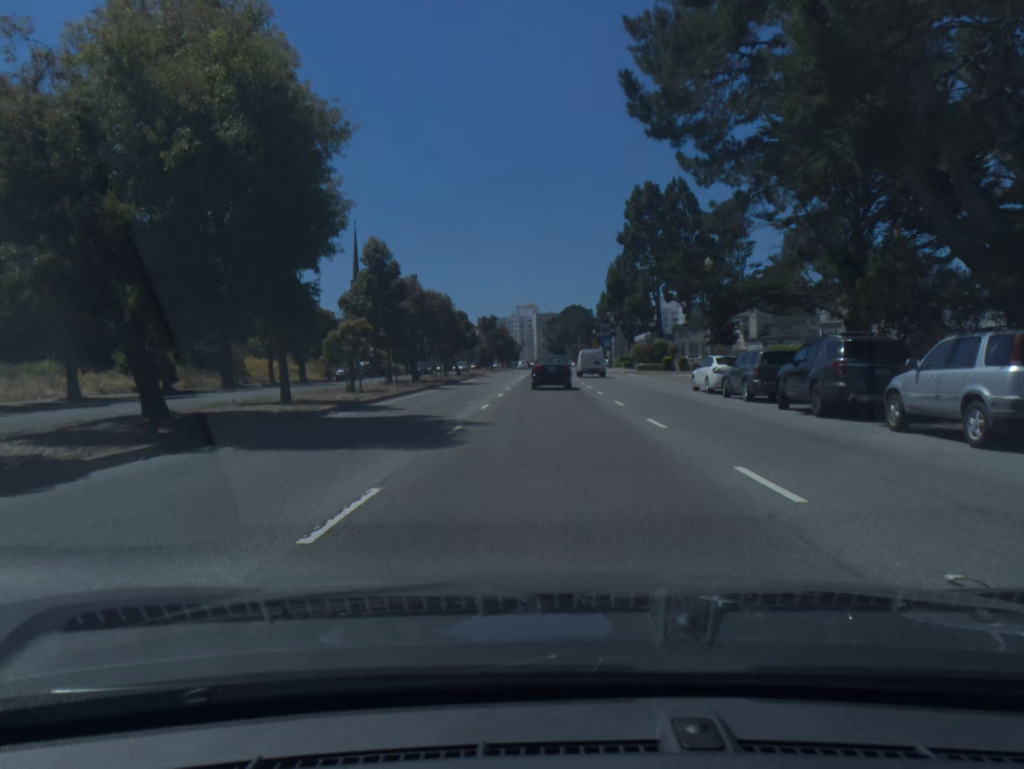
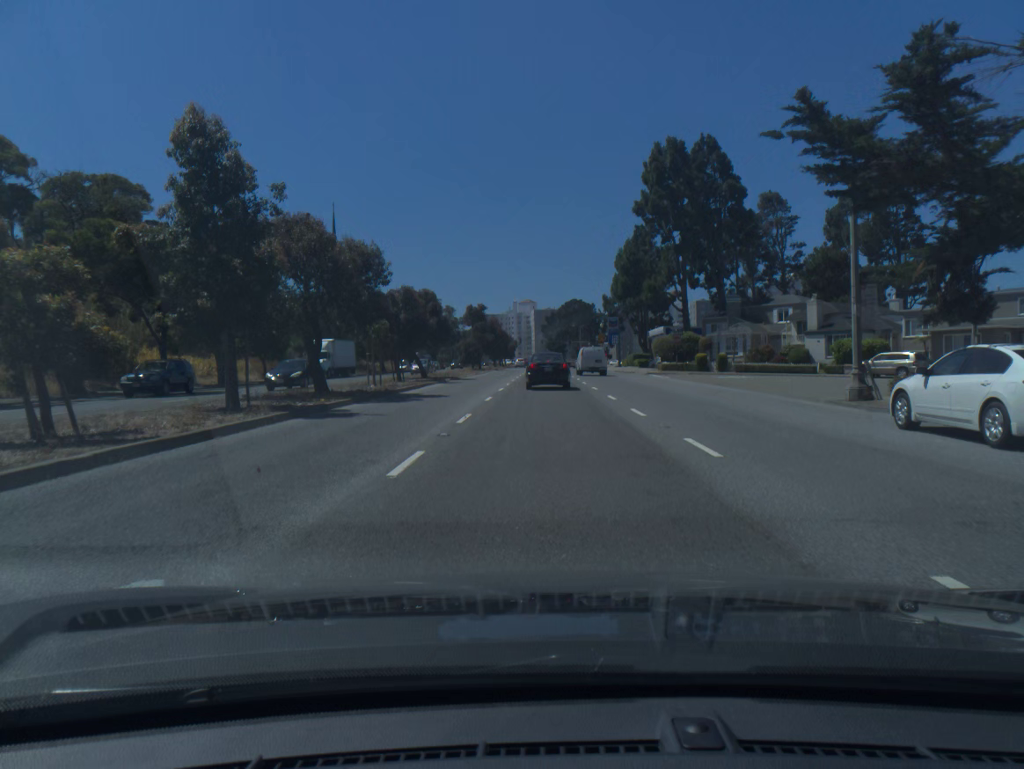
(0.0, +19.2) m; 0°
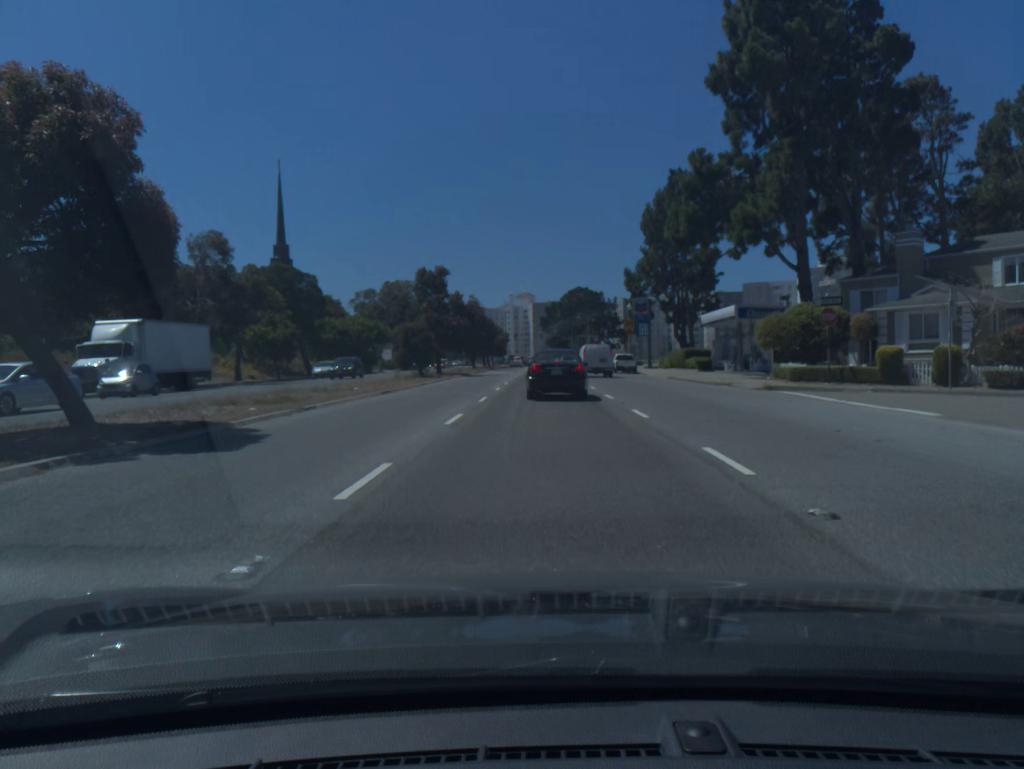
(+0.1, +36.9) m; 0°
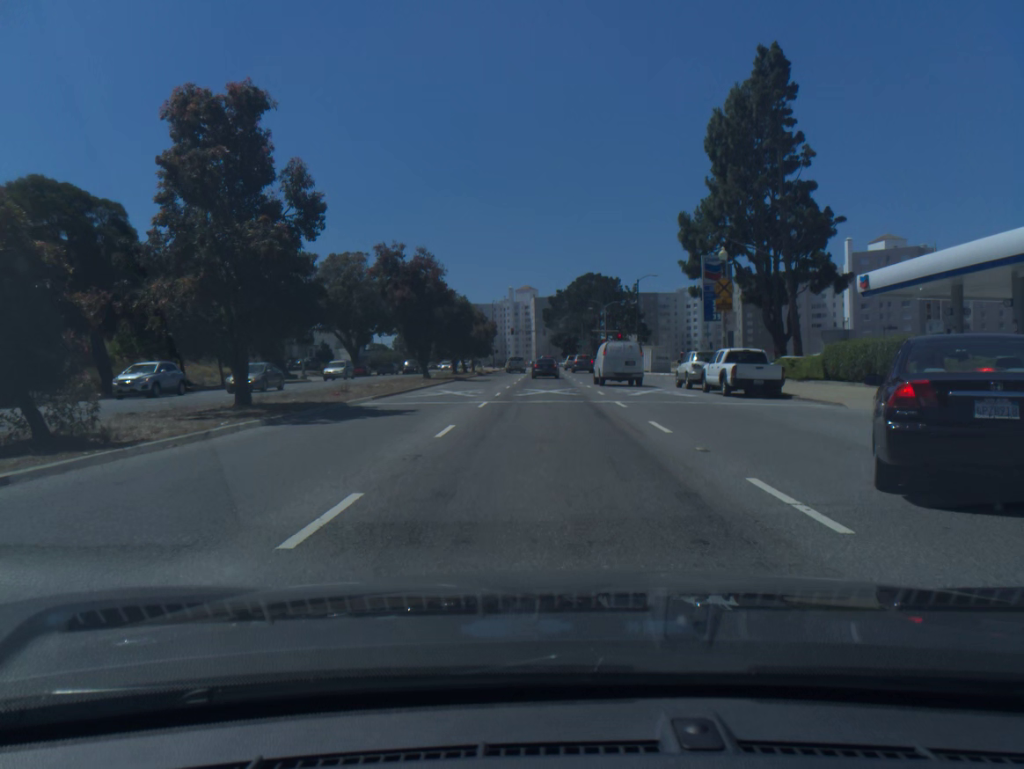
(-0.1, +38.7) m; 0°
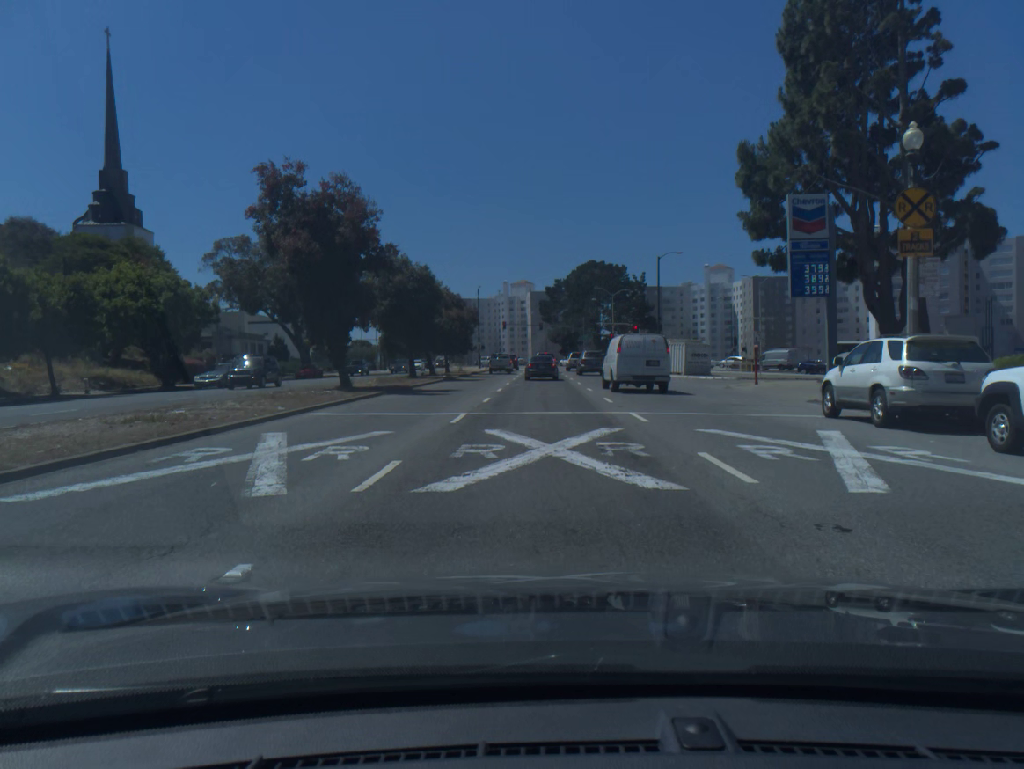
(+0.1, +19.8) m; 0°
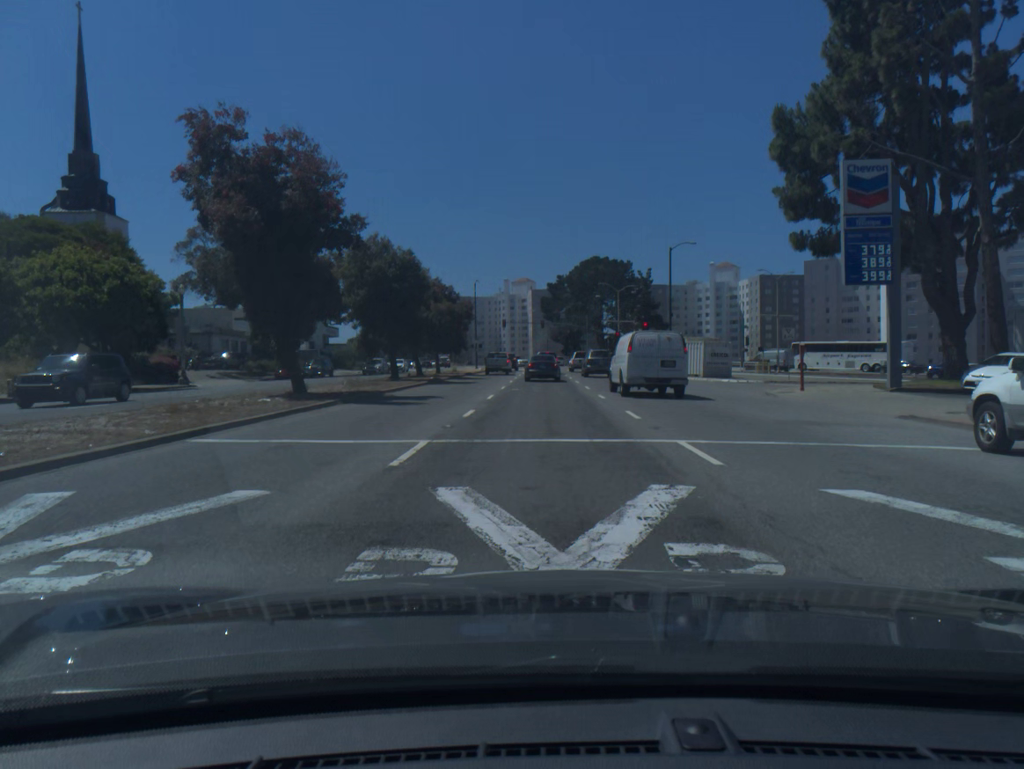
(0.0, +6.0) m; 0°
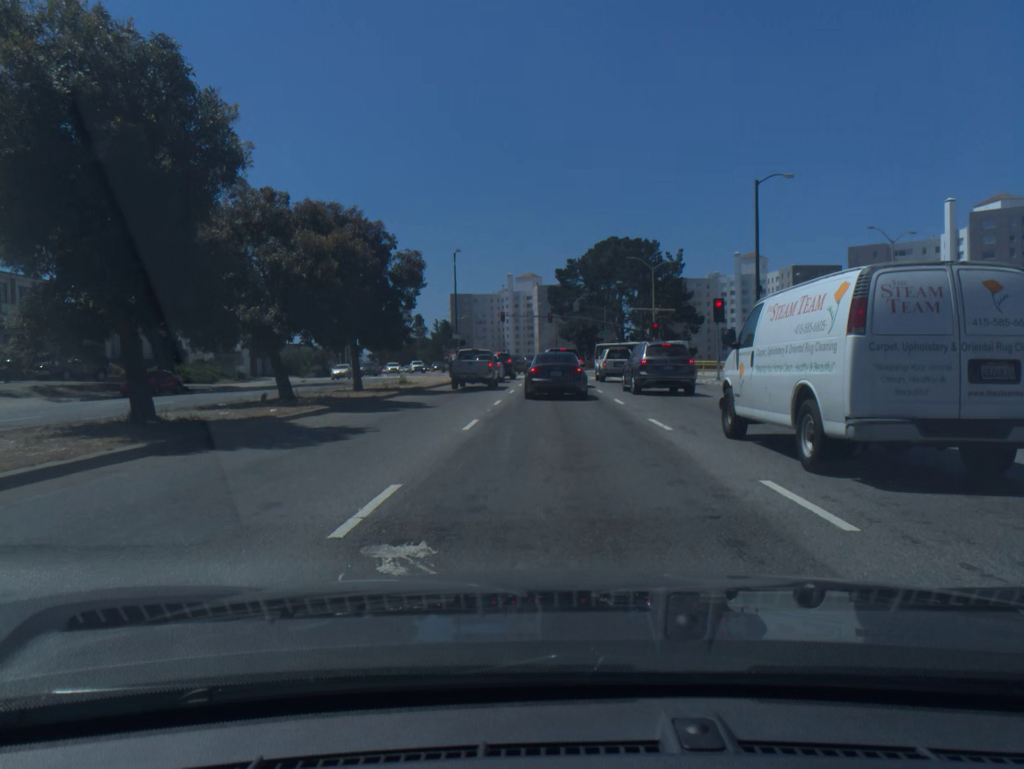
(-0.2, +26.2) m; 0°
